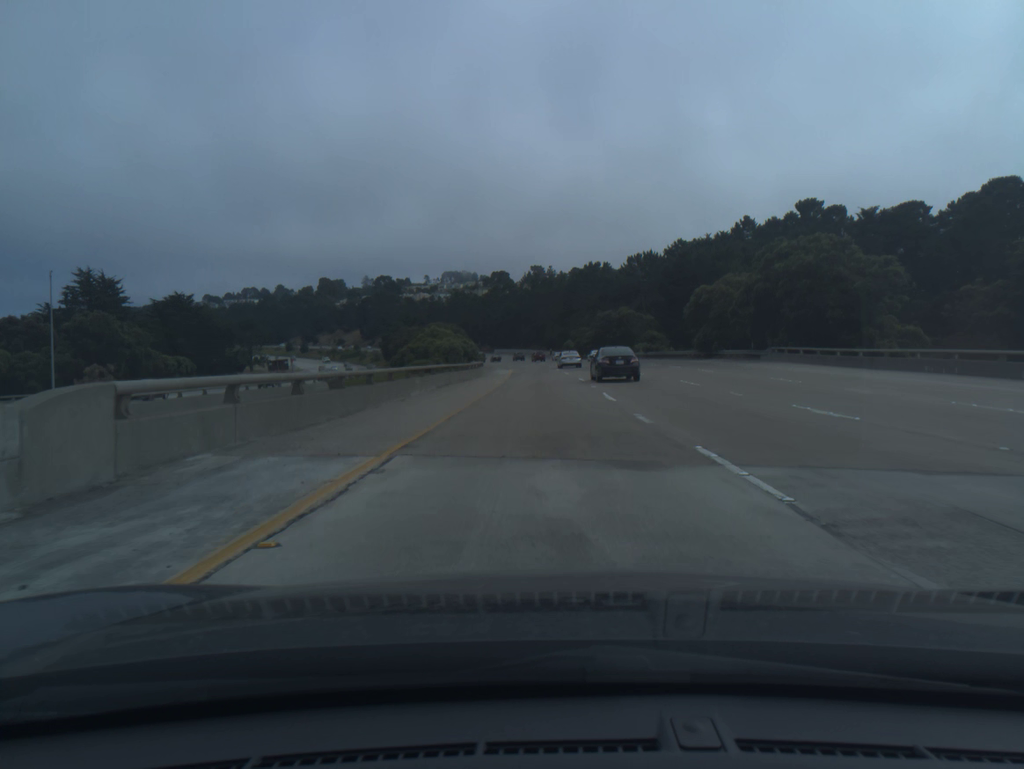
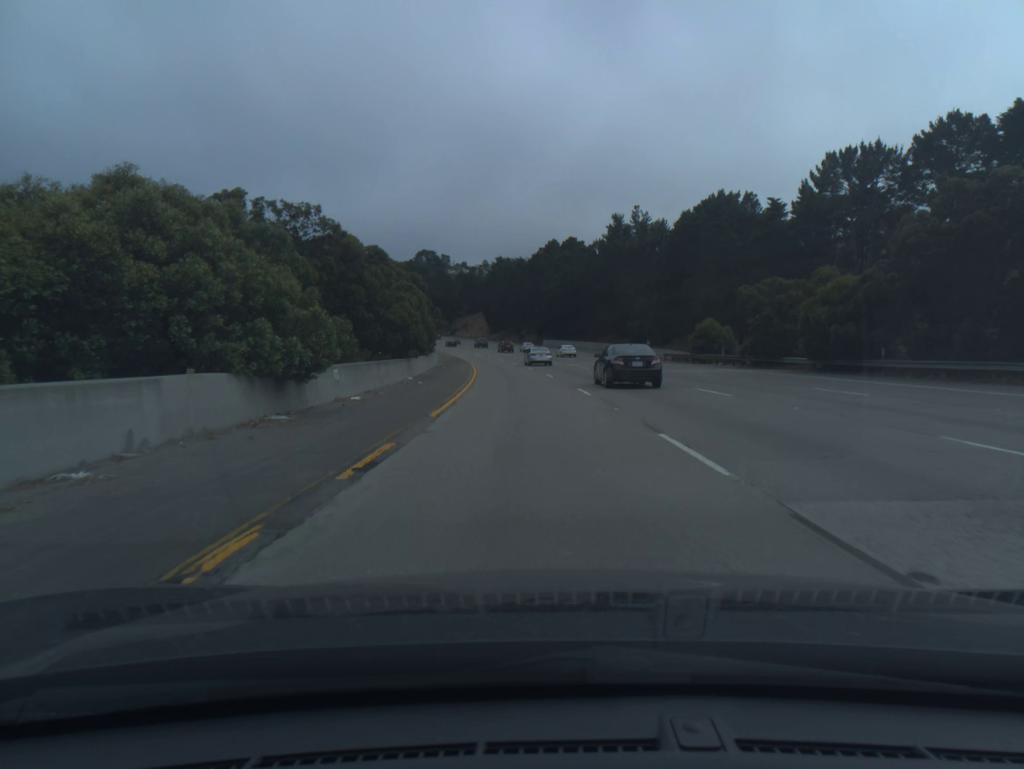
(-2.3, +98.3) m; -4°
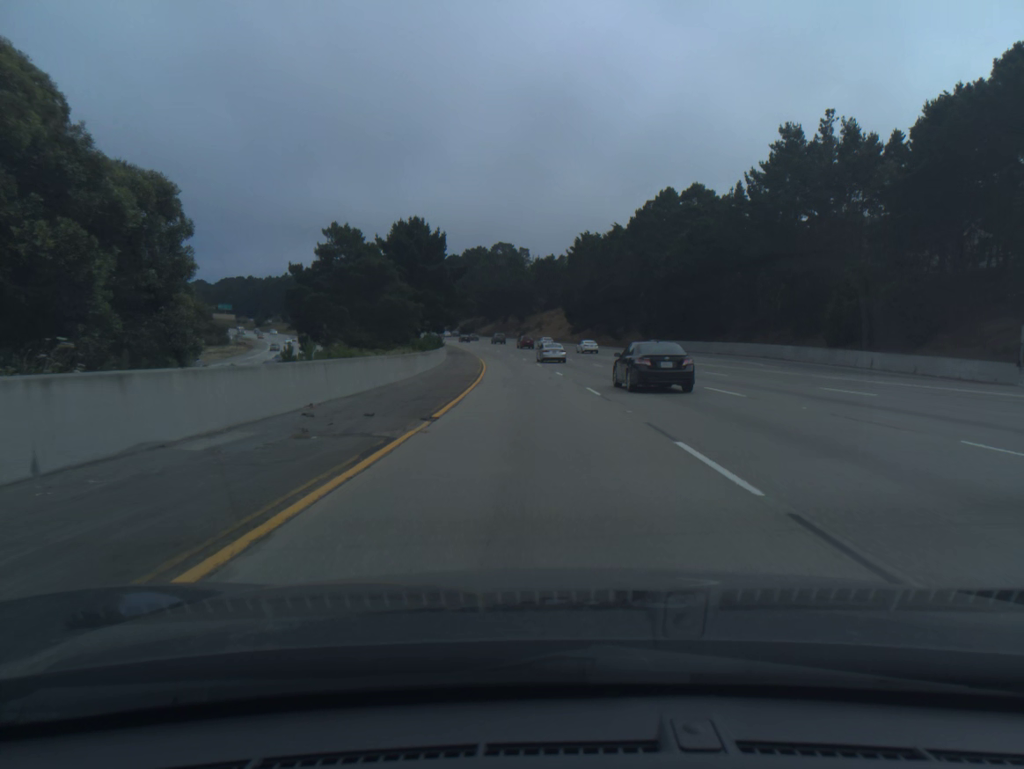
(-3.2, +58.7) m; -6°
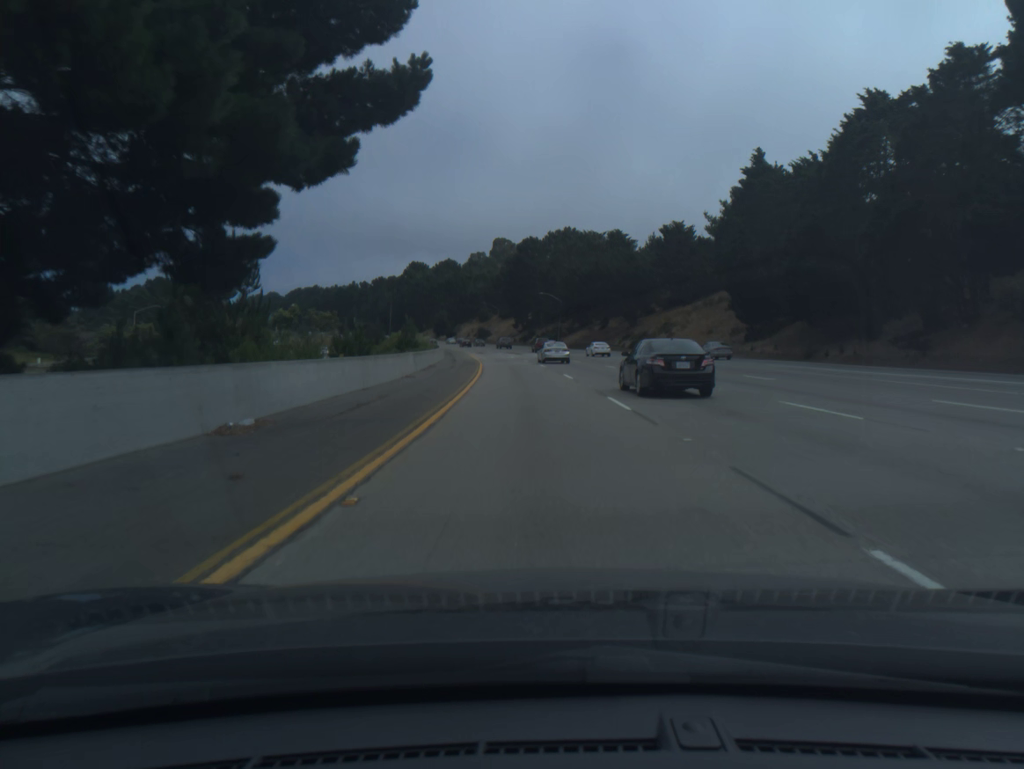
(-4.8, +78.1) m; -7°
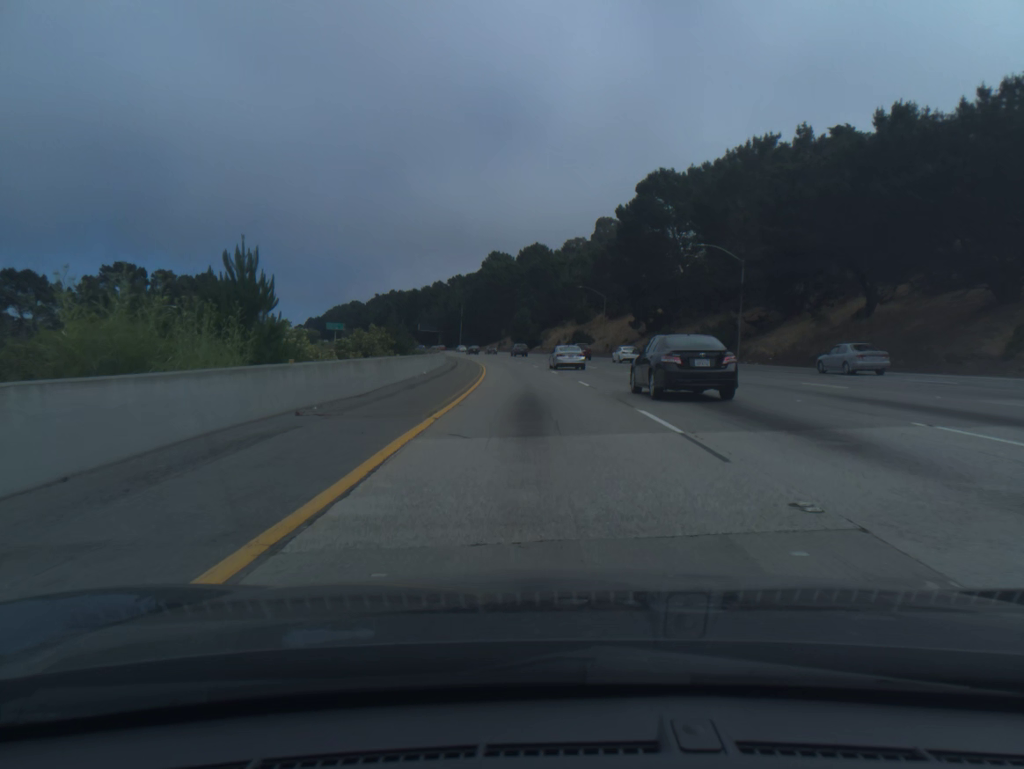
(-4.8, +77.5) m; -7°
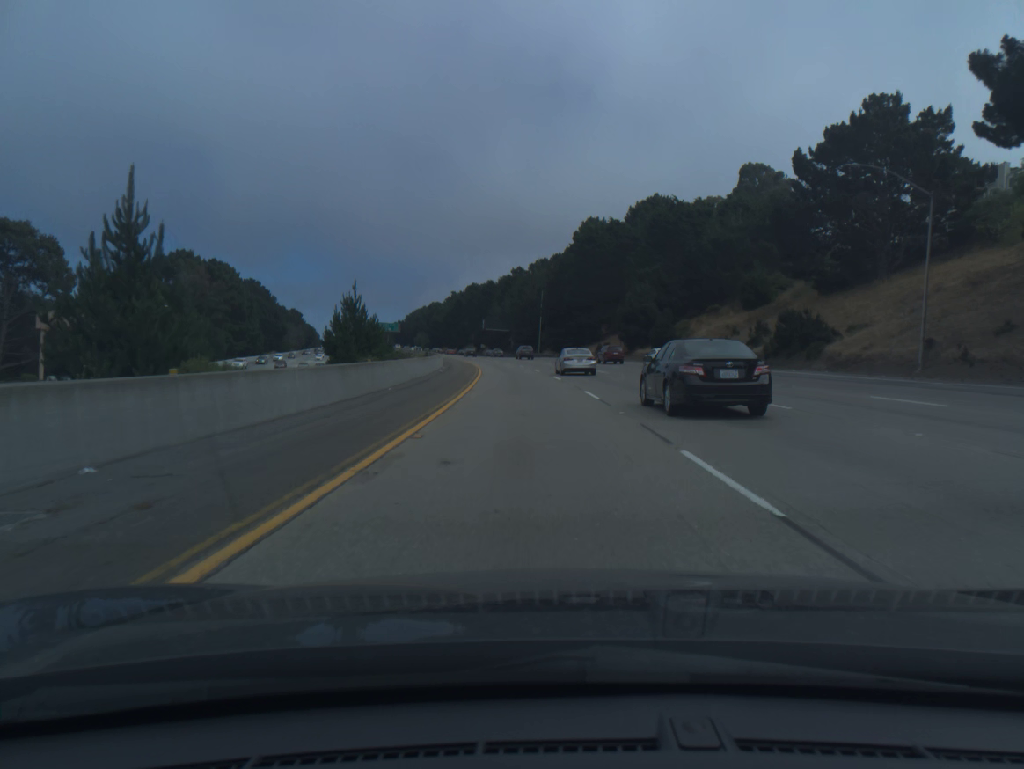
(-4.5, +77.7) m; -7°
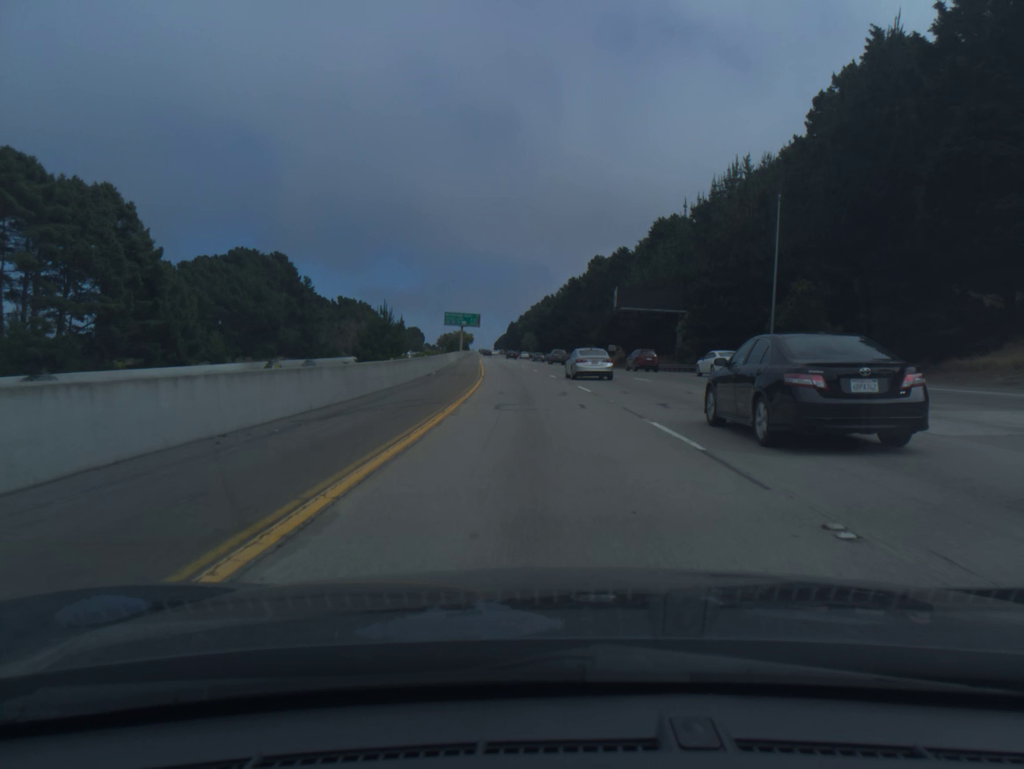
(-7.9, +97.7) m; -9°
